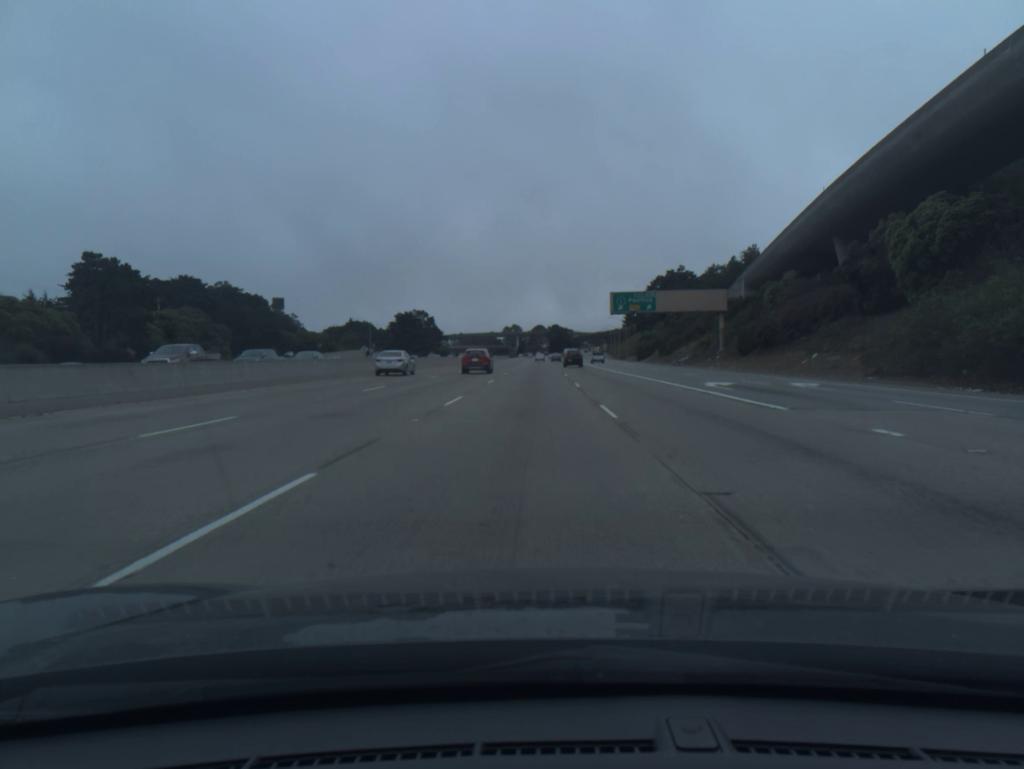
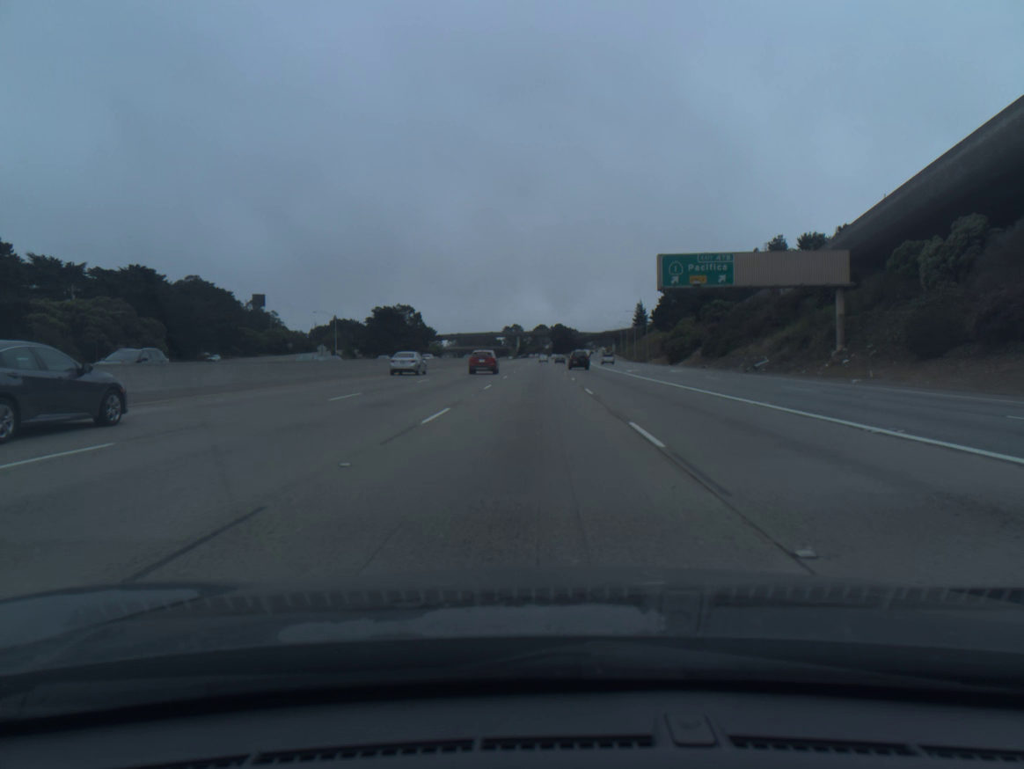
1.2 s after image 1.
(0.0, +34.1) m; 0°
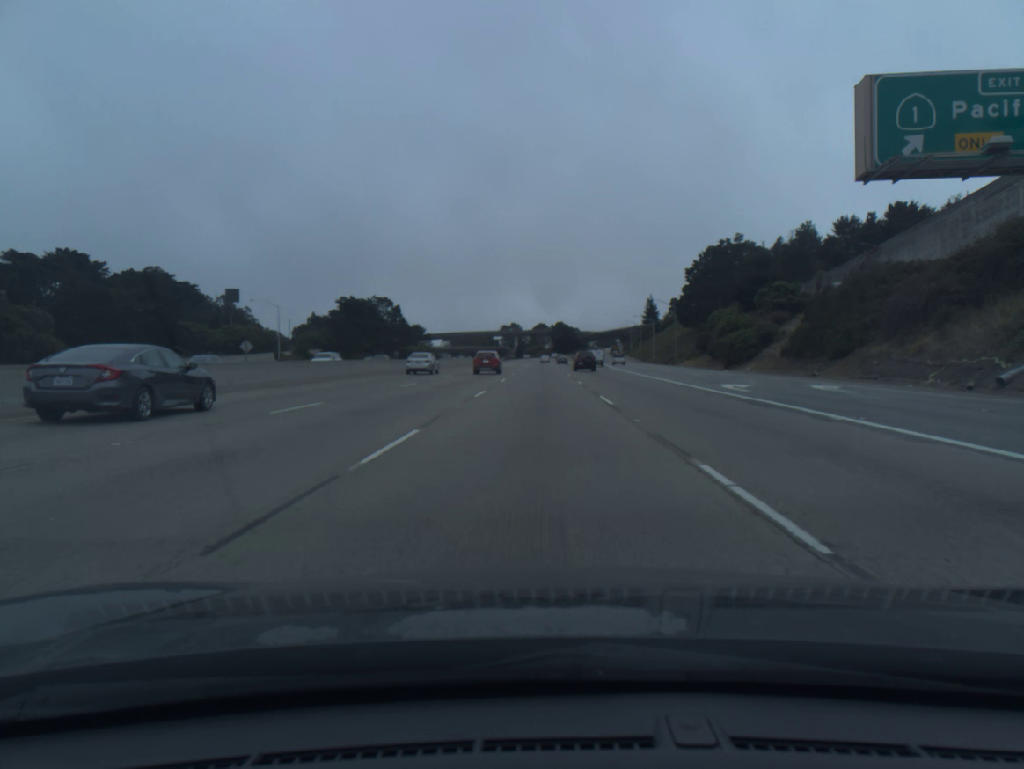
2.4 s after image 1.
(0.0, +34.4) m; 0°
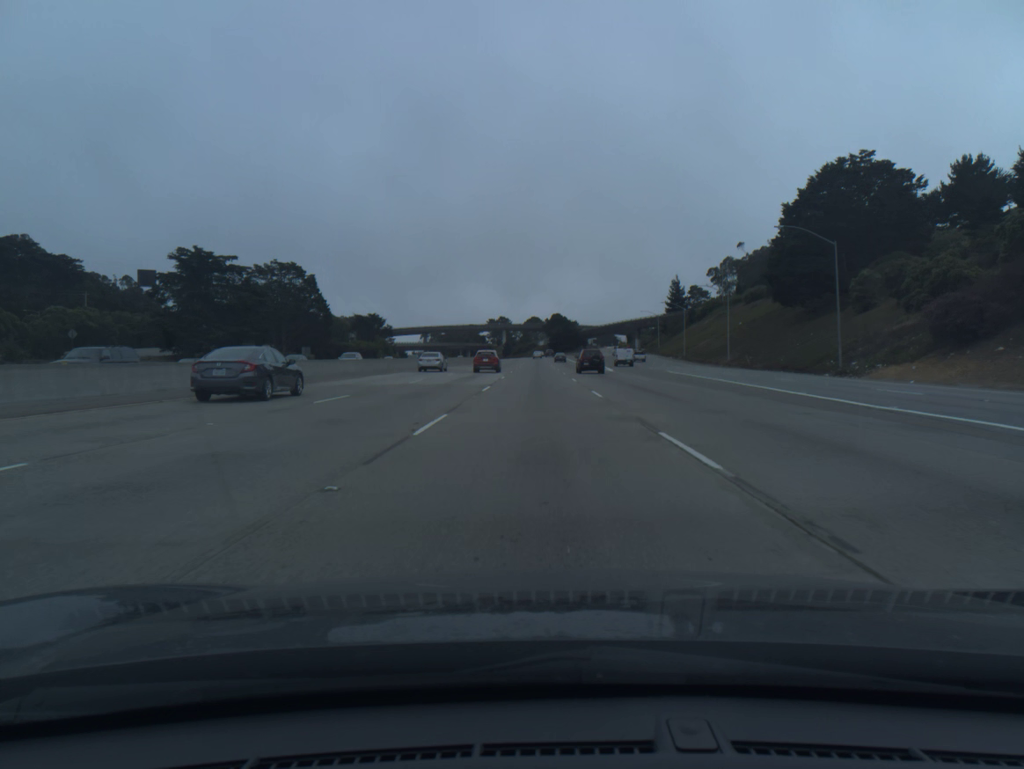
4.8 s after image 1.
(+0.1, +69.8) m; 0°
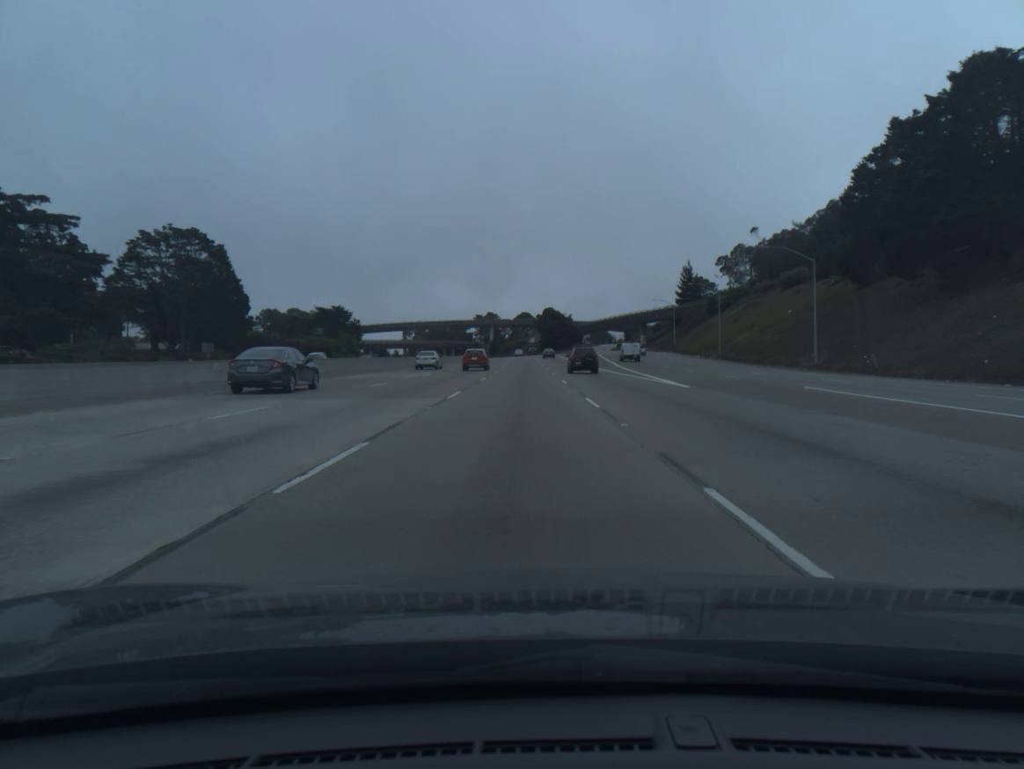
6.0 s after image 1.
(+0.2, +34.4) m; +1°
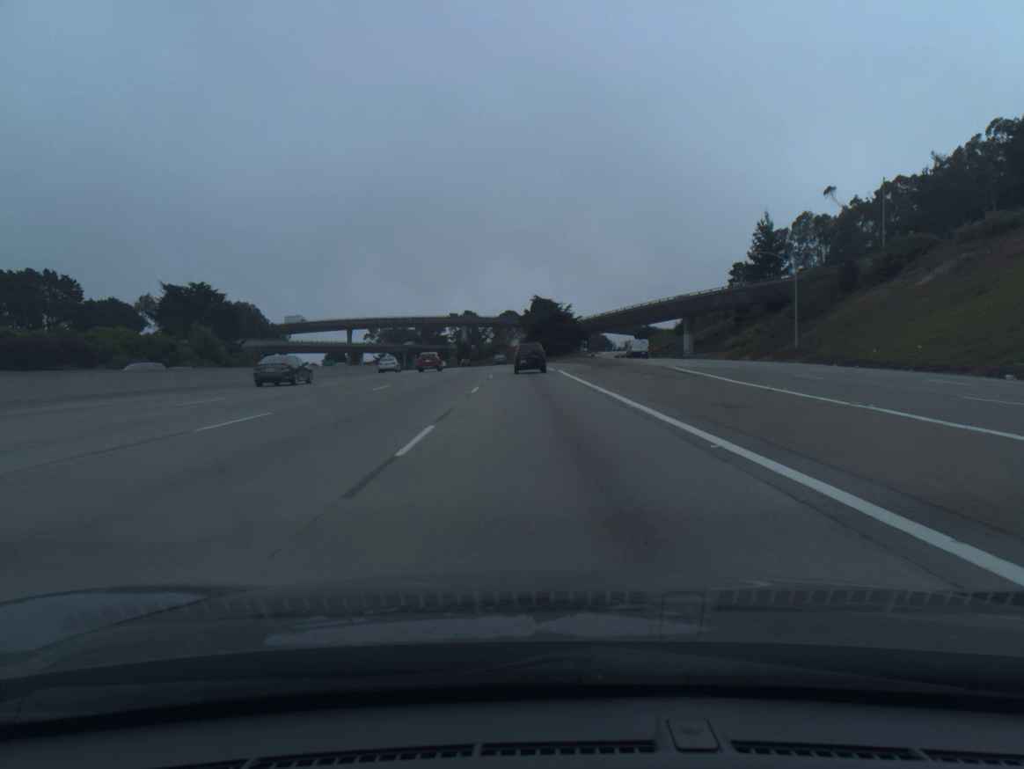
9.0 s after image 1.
(+1.8, +82.0) m; +1°
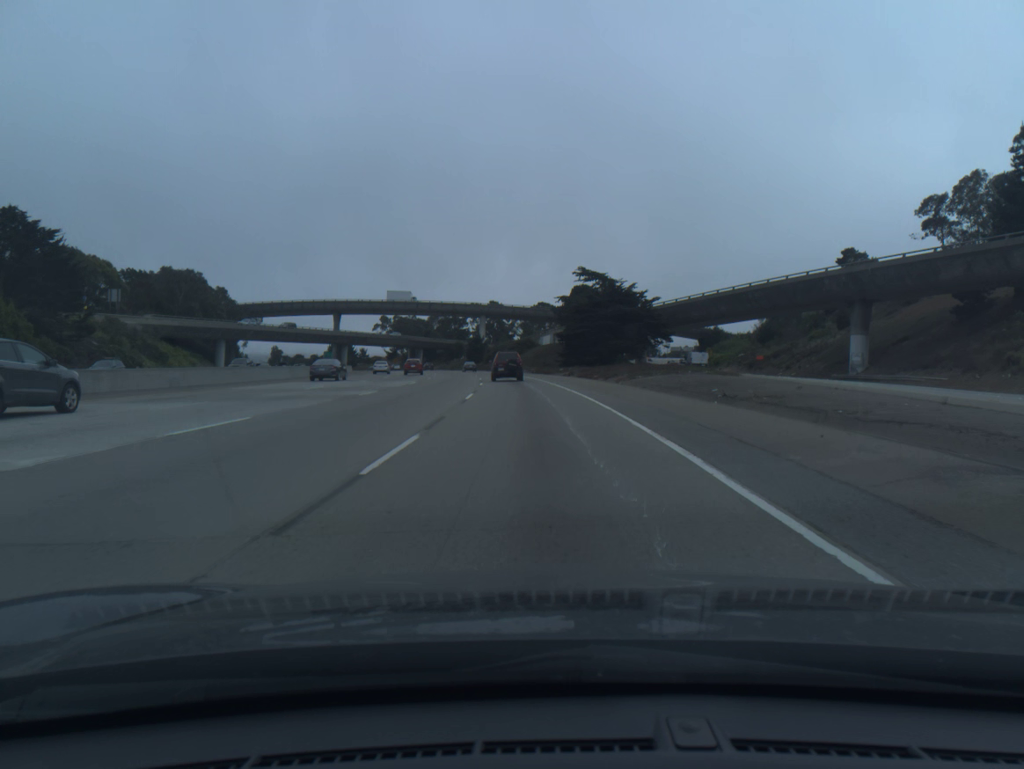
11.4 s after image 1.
(-1.4, +59.6) m; -2°
